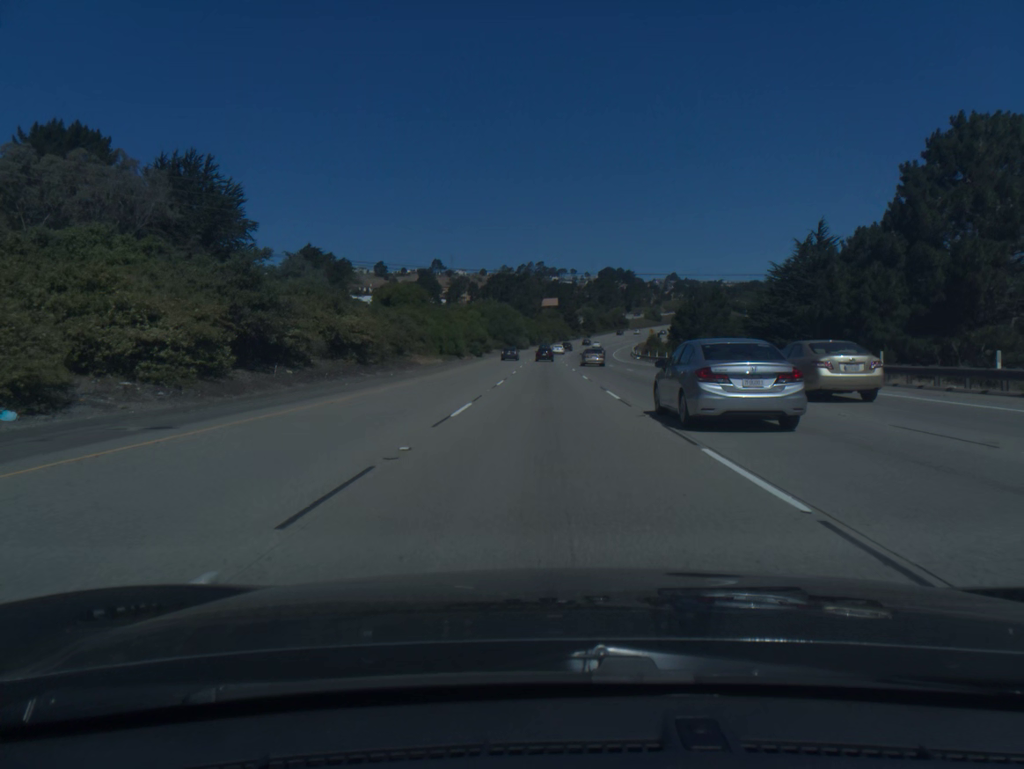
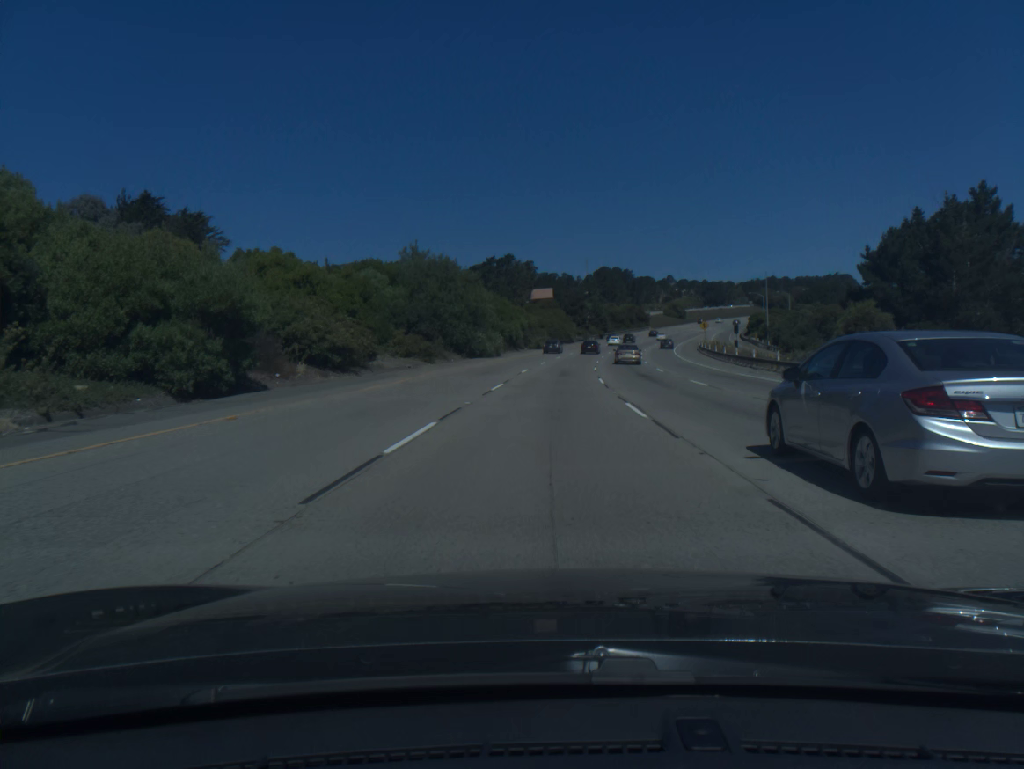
(0.0, +78.9) m; +1°
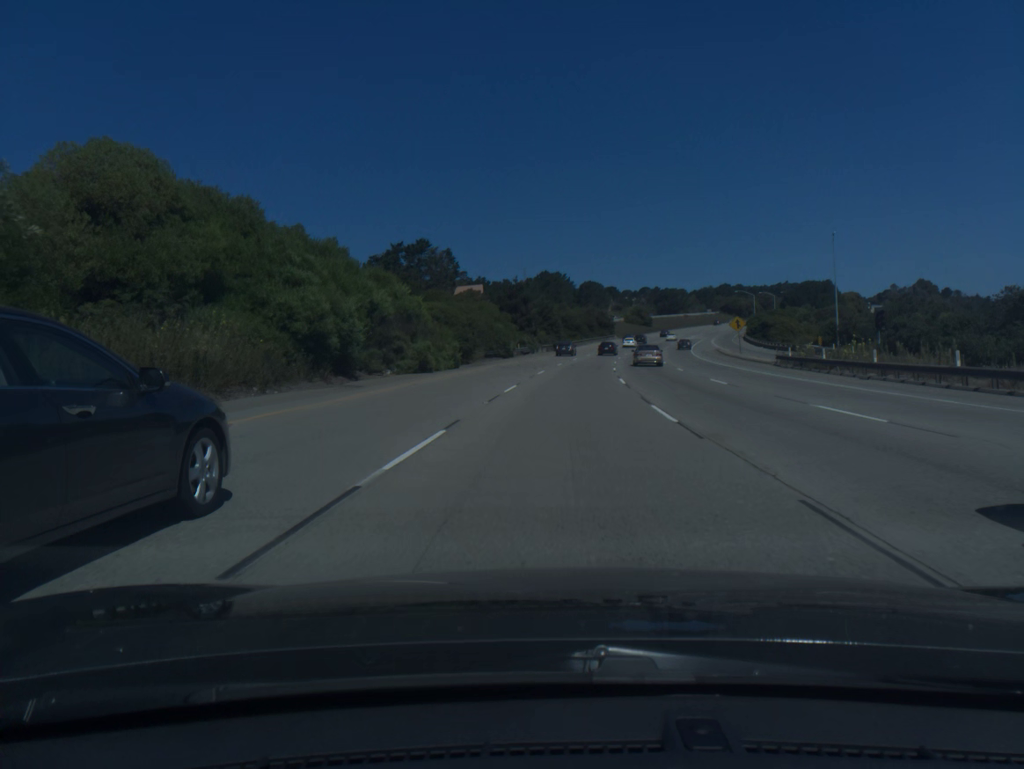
(+1.9, +59.3) m; +4°
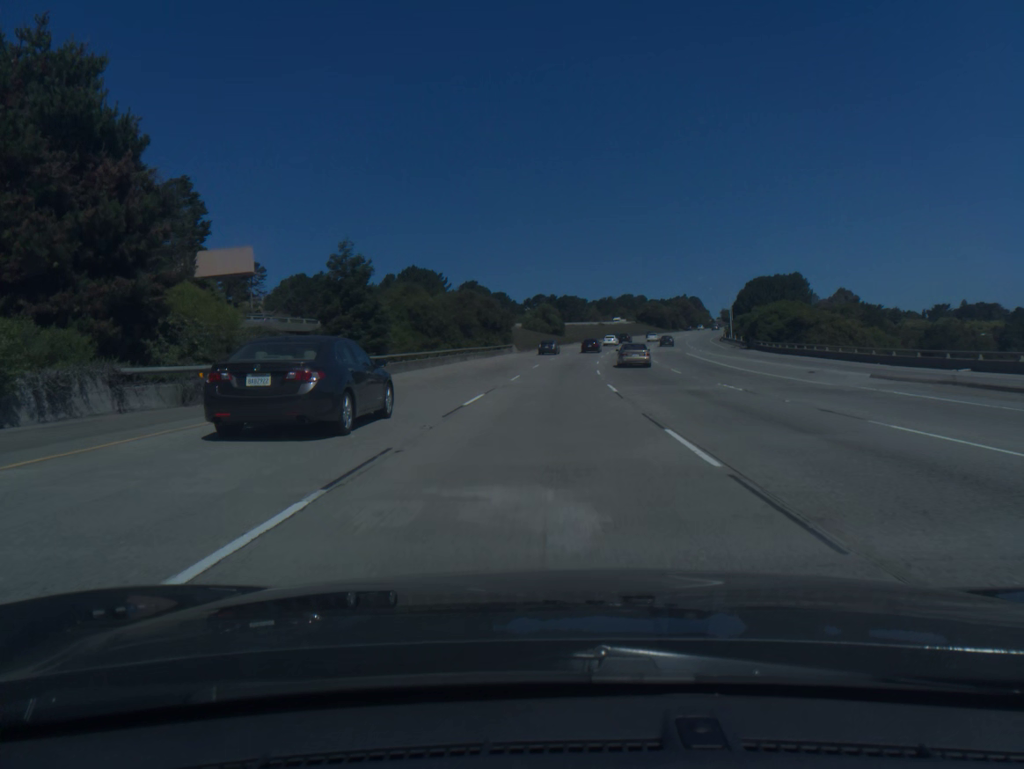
(+5.8, +78.2) m; +8°
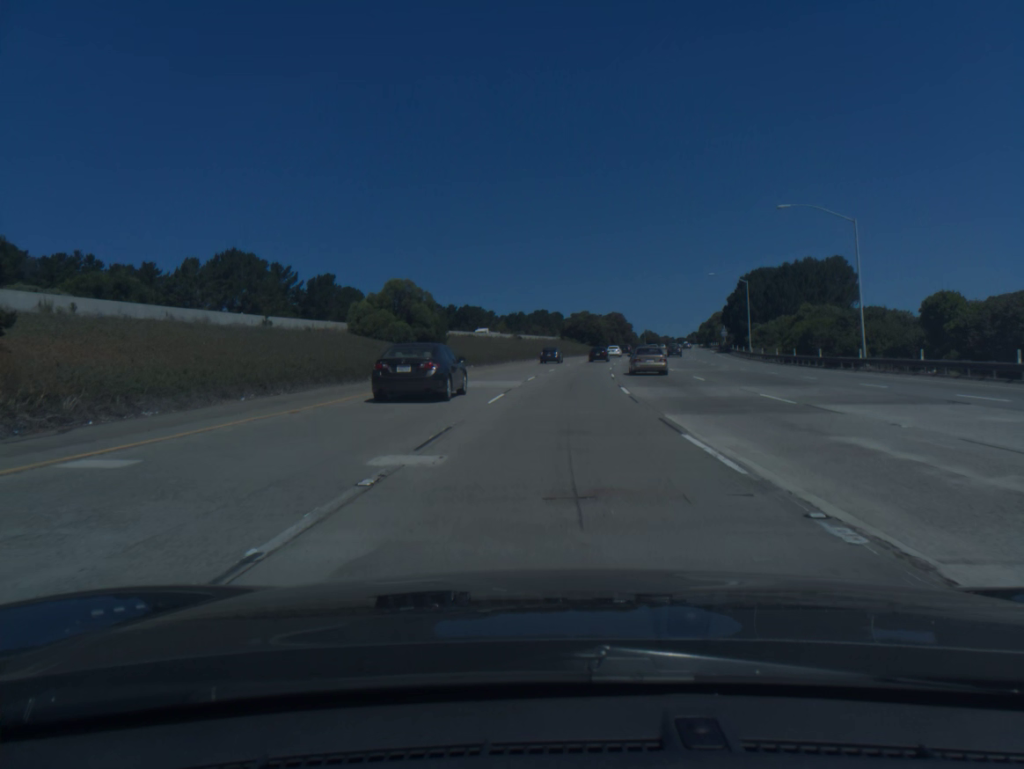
(+4.0, +77.1) m; +7°
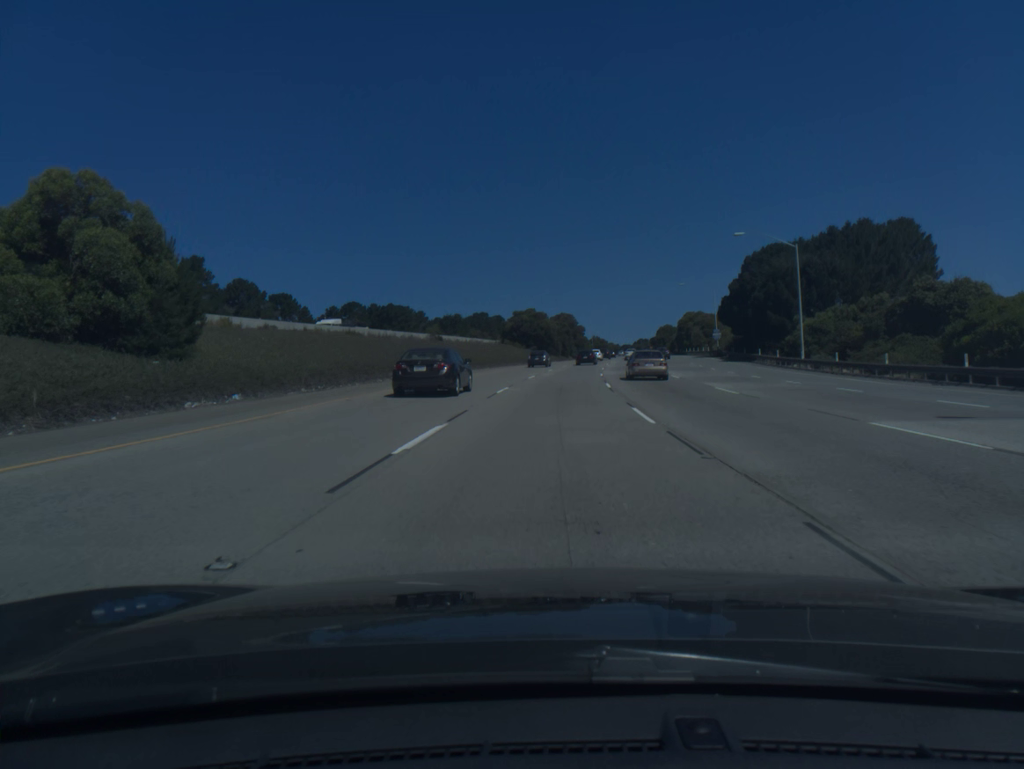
(+1.4, +38.2) m; +4°
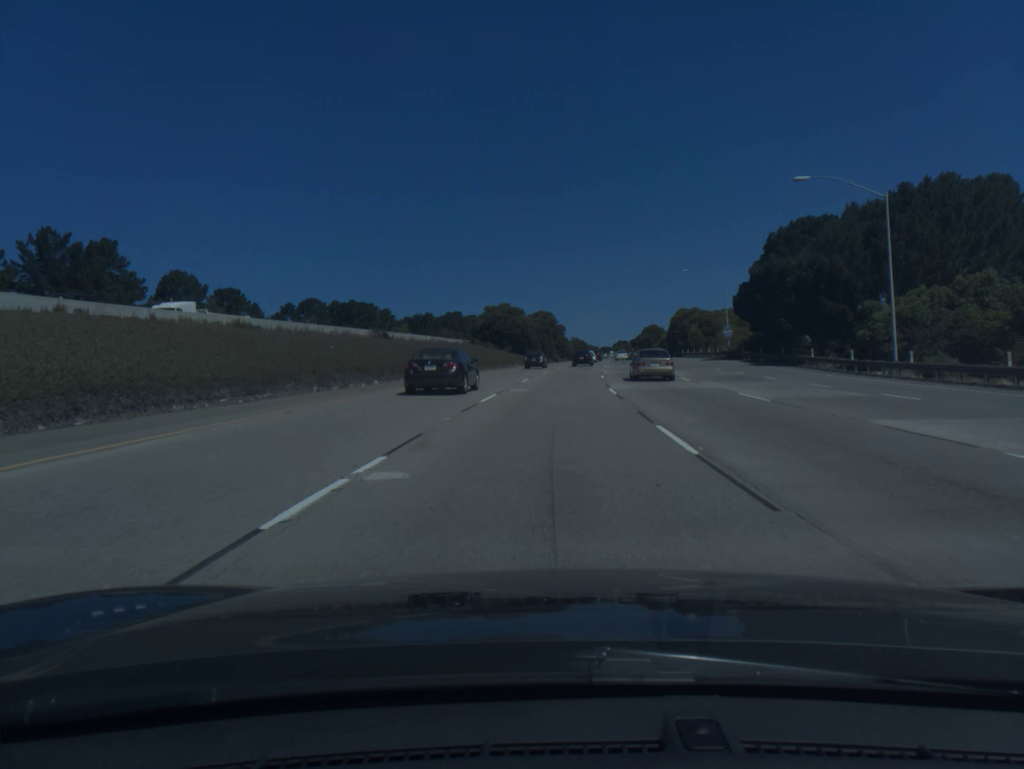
(+0.3, +19.0) m; +2°
